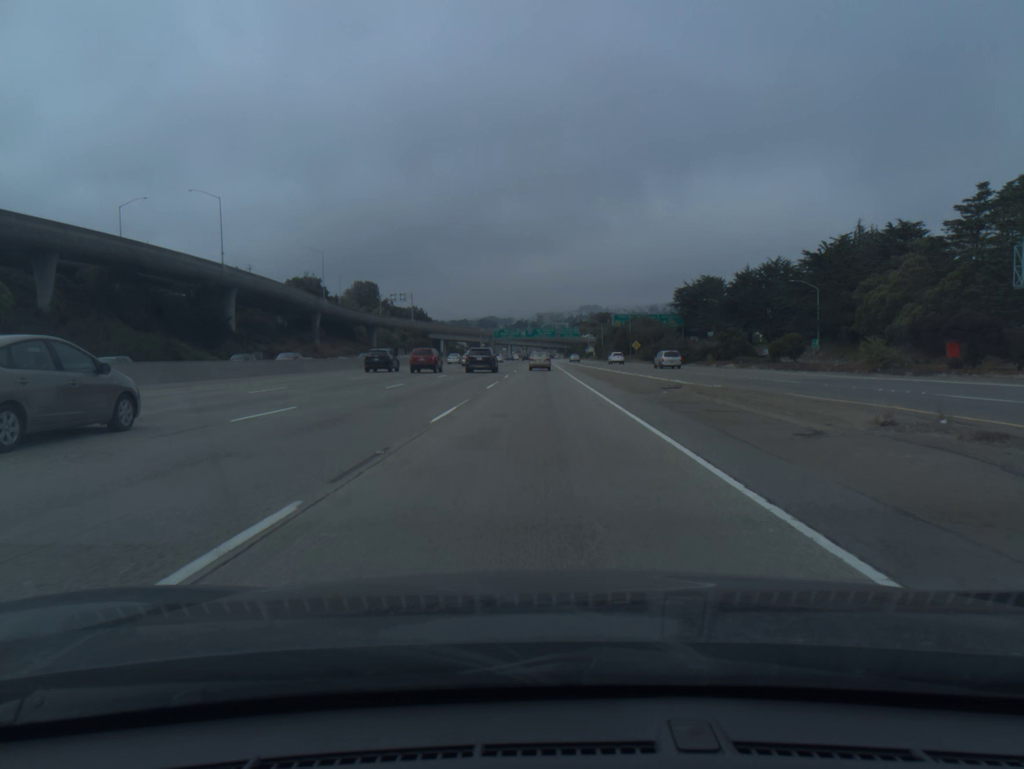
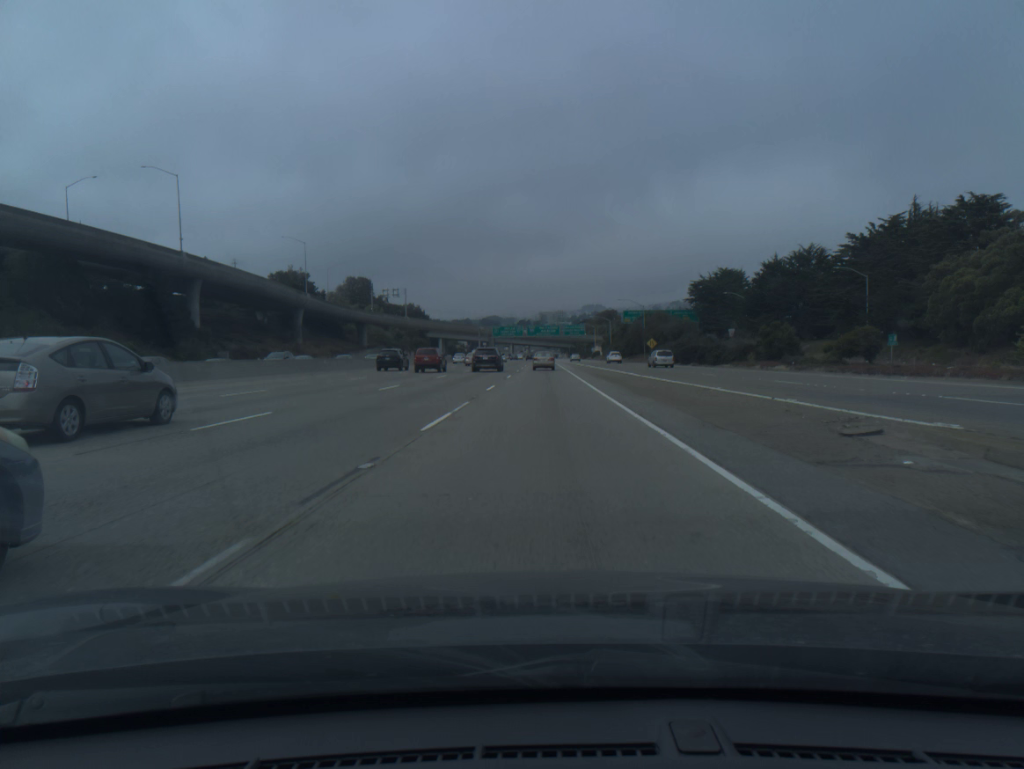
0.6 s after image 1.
(0.0, +16.1) m; 0°
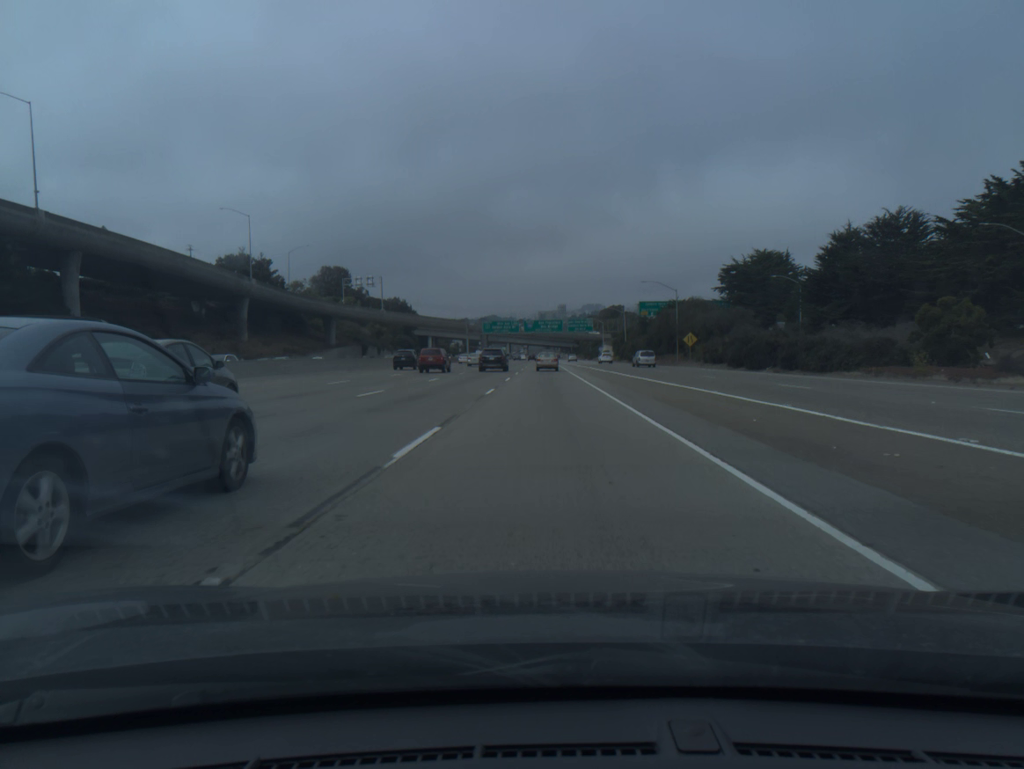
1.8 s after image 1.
(0.0, +32.2) m; 0°
